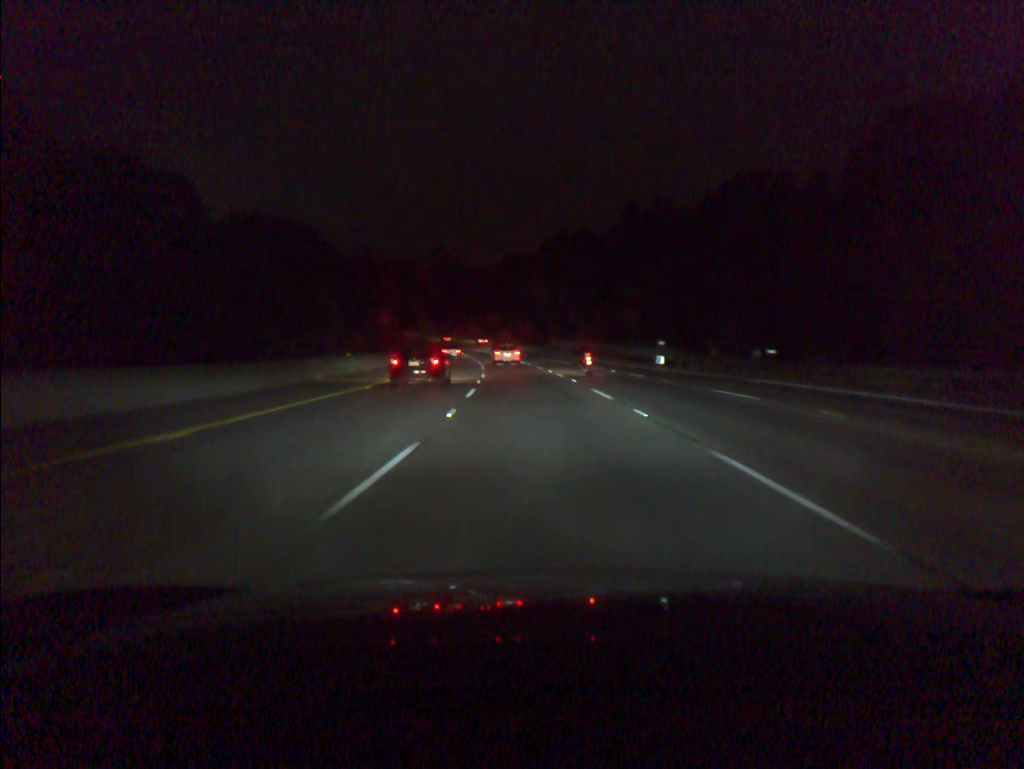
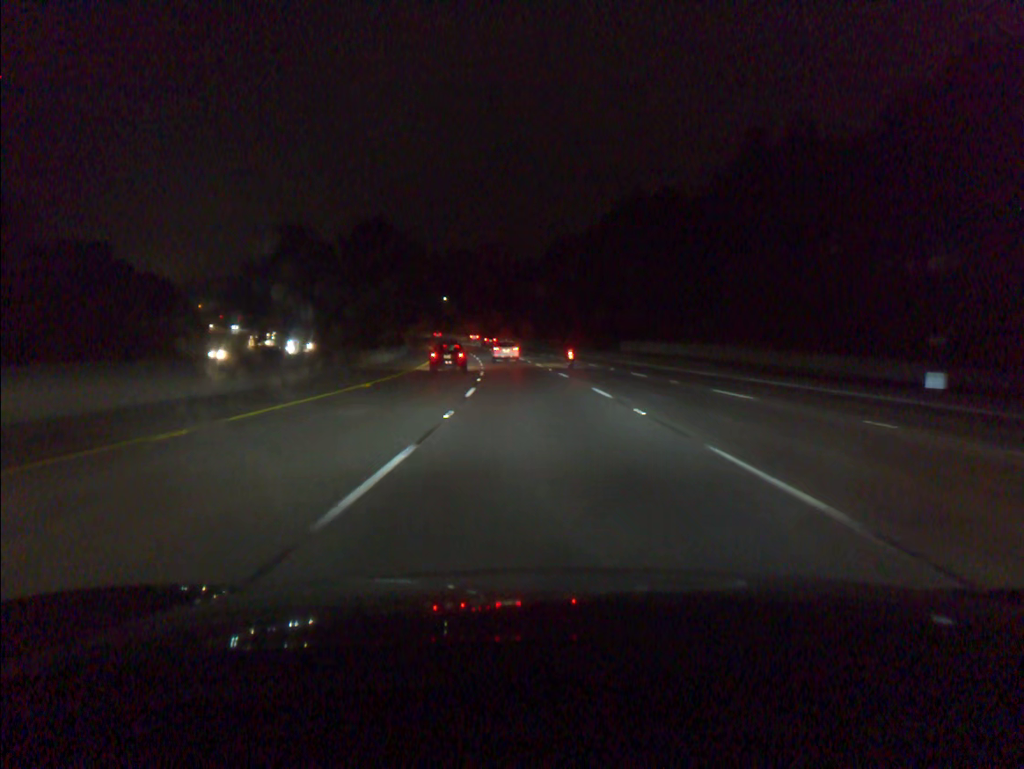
(-1.6, +44.2) m; -4°
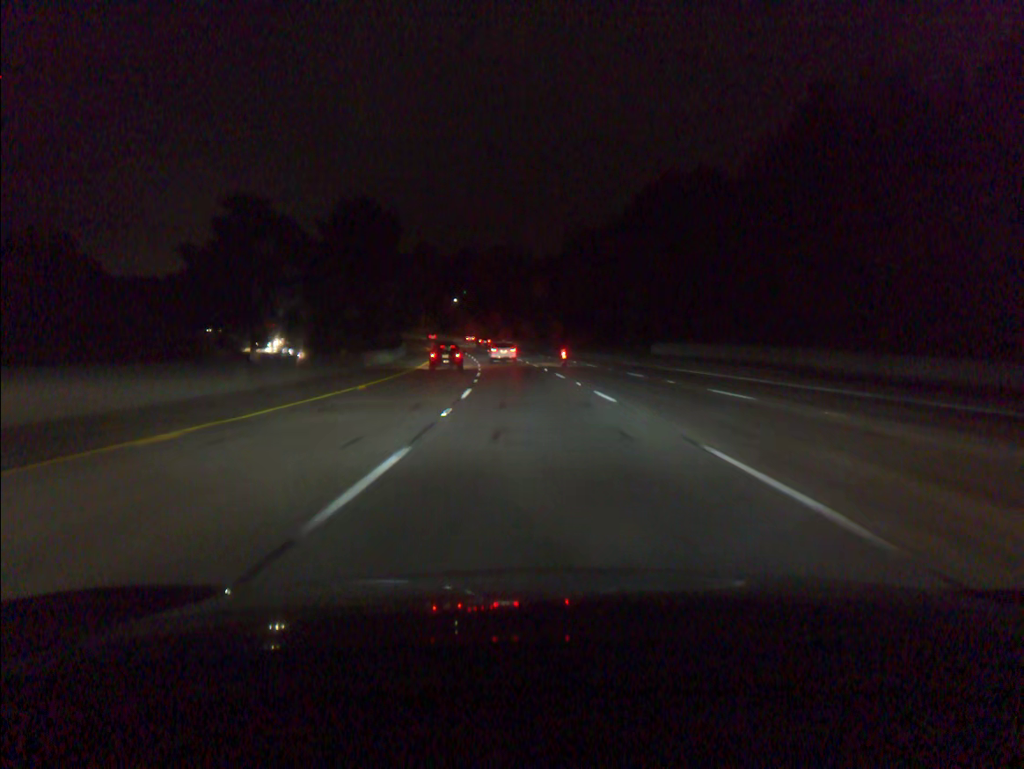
(-0.1, +14.7) m; -1°
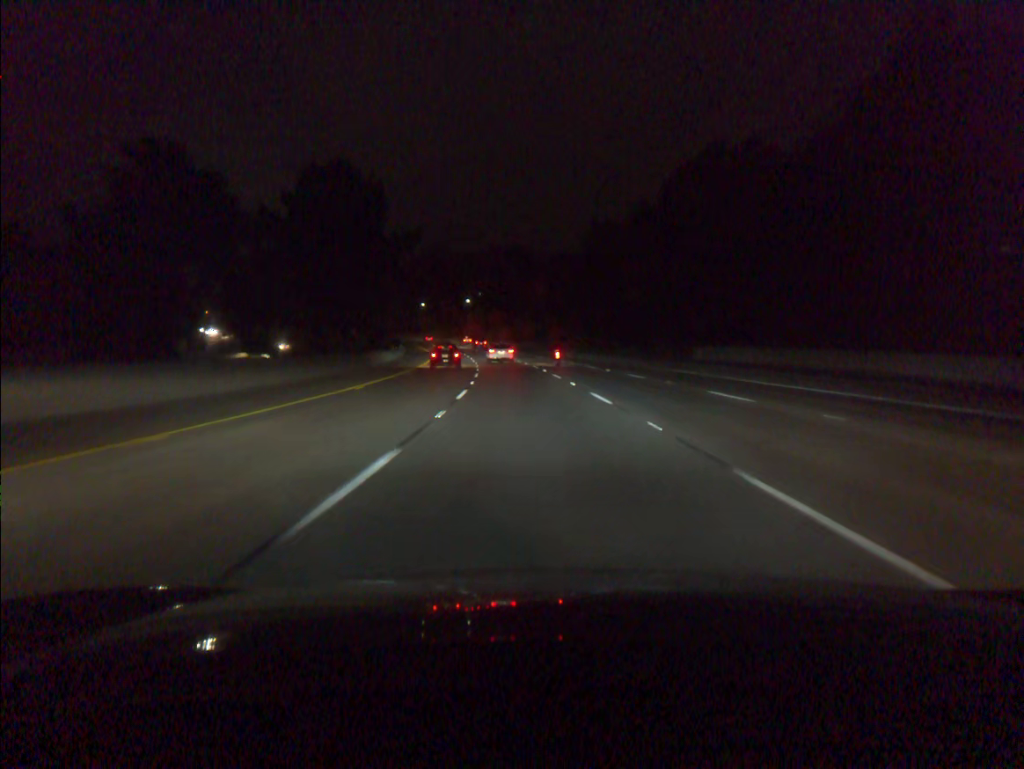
(-0.2, +14.8) m; -1°
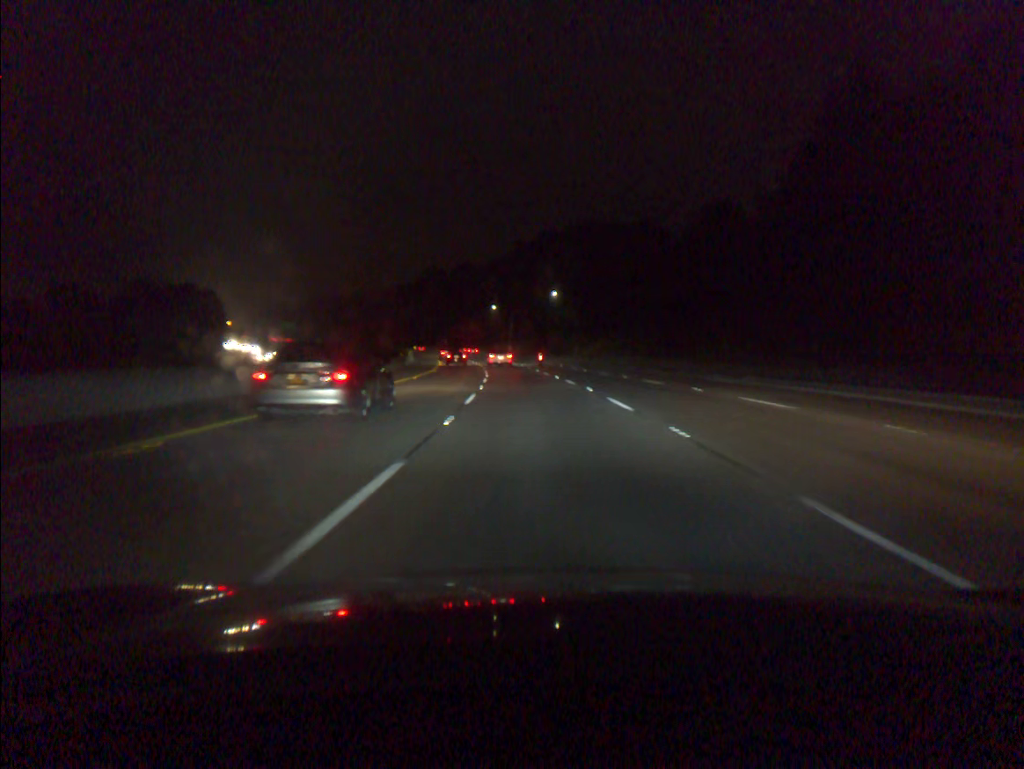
(-4.7, +73.9) m; -7°
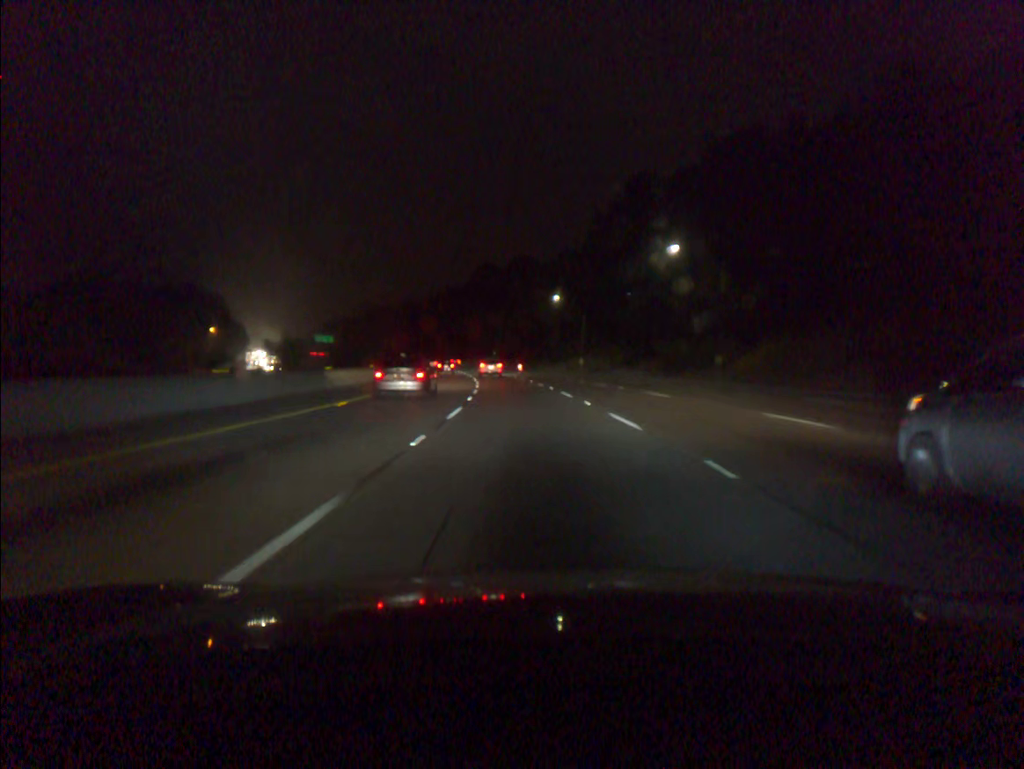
(-2.6, +60.7) m; -5°
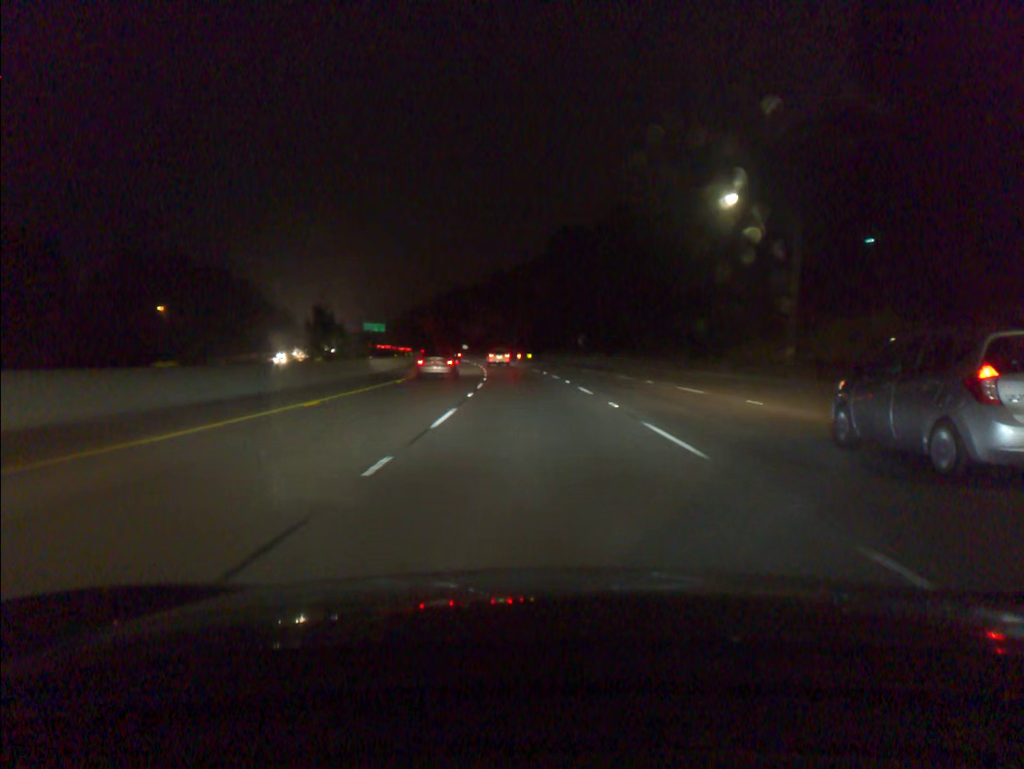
(-3.3, +62.5) m; -6°
